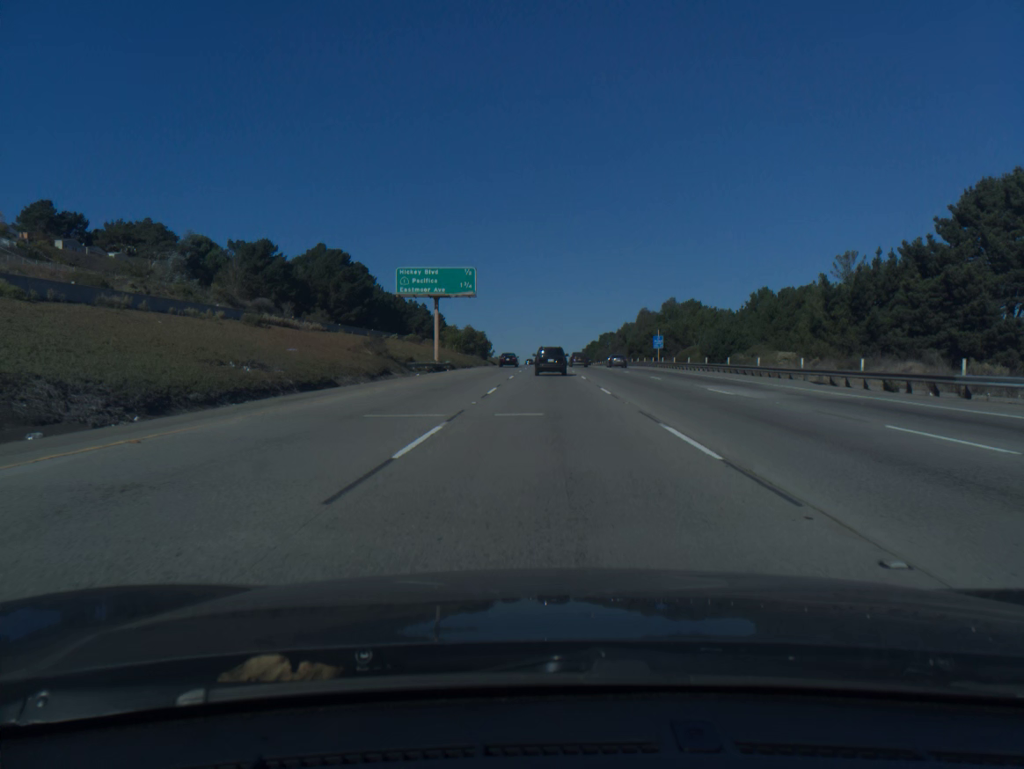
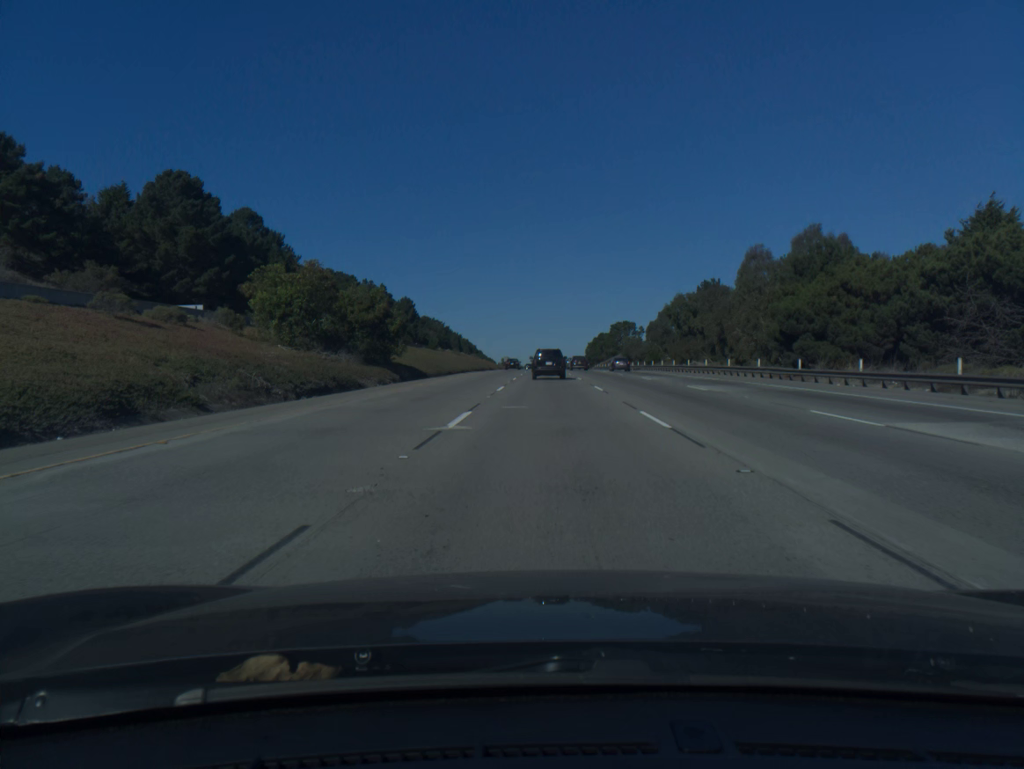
(+0.3, +83.8) m; 0°
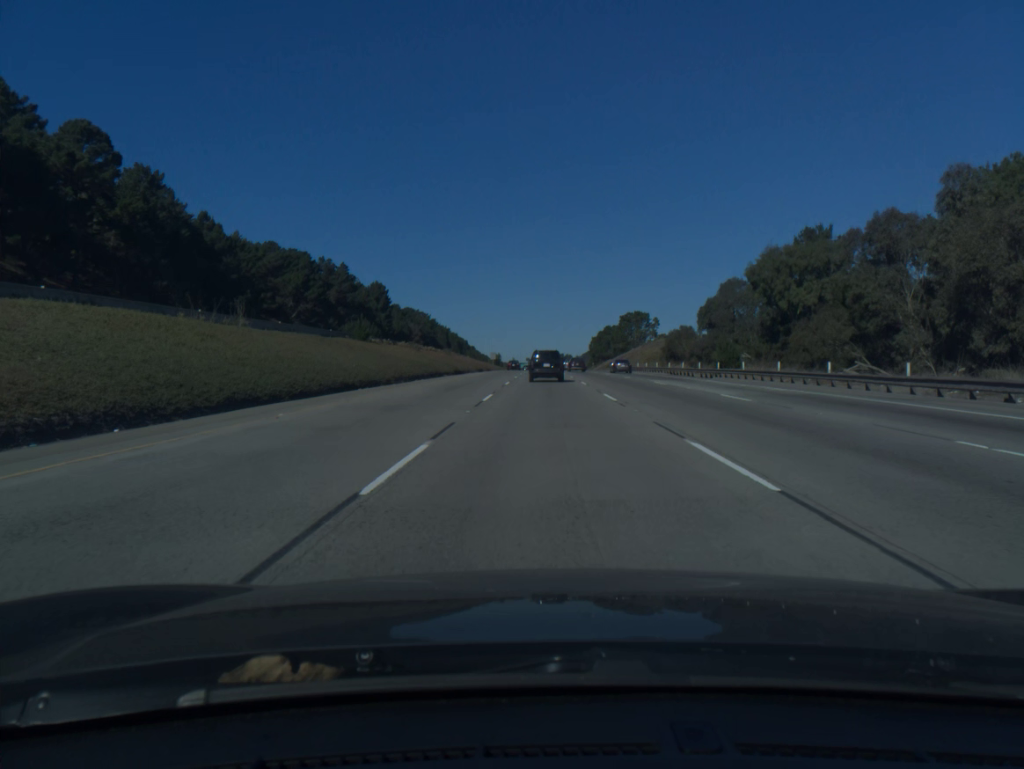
(0.0, +49.9) m; 0°
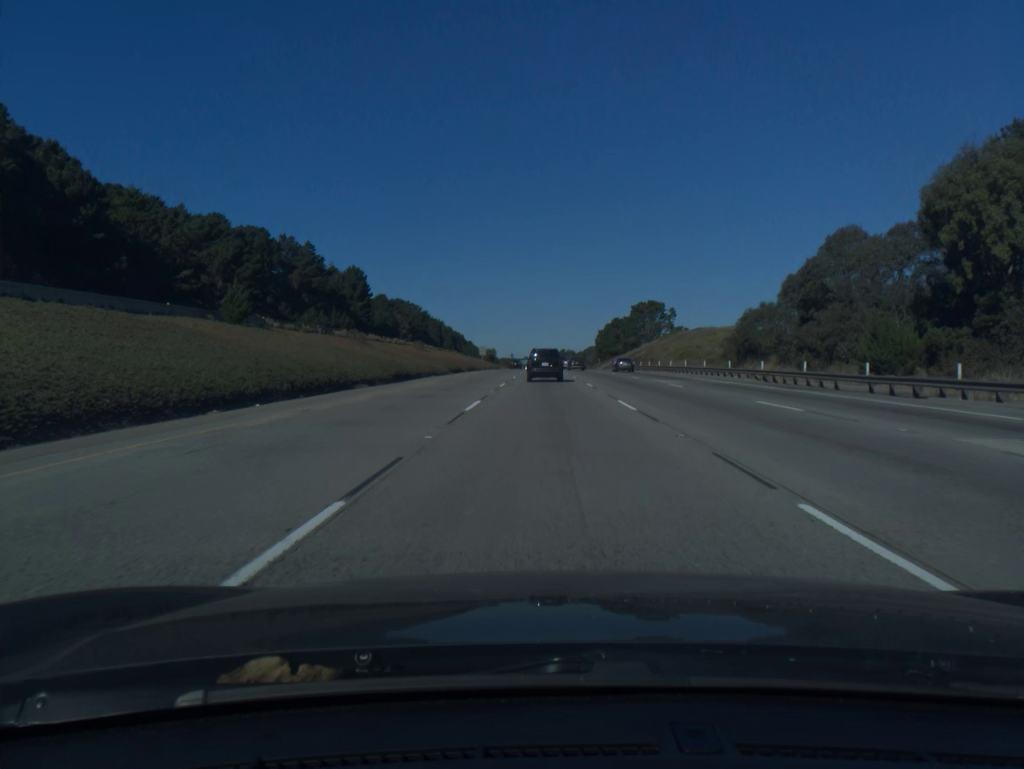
(0.0, +33.5) m; 0°
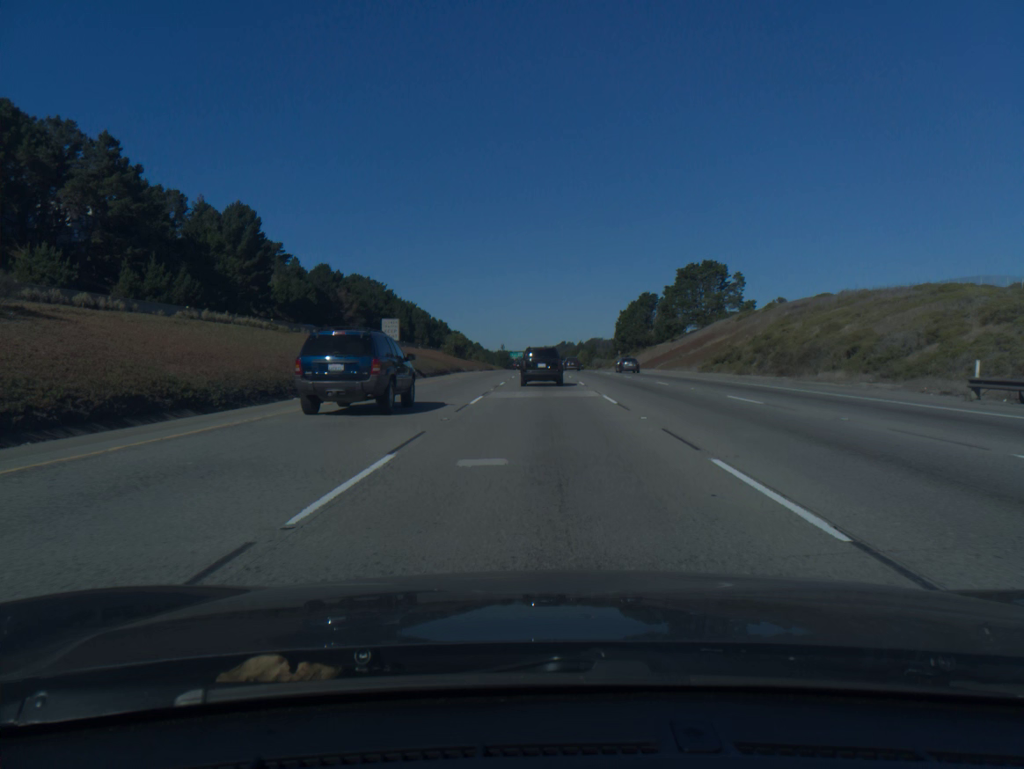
(+0.1, +84.9) m; 0°
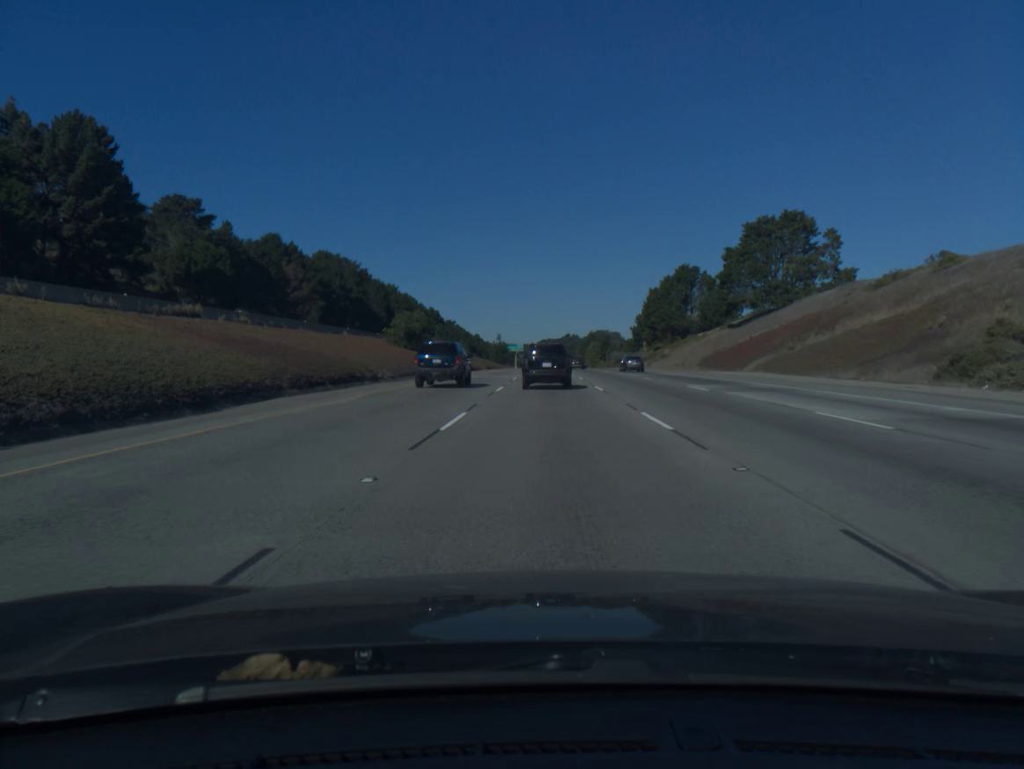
(-0.2, +51.1) m; 0°
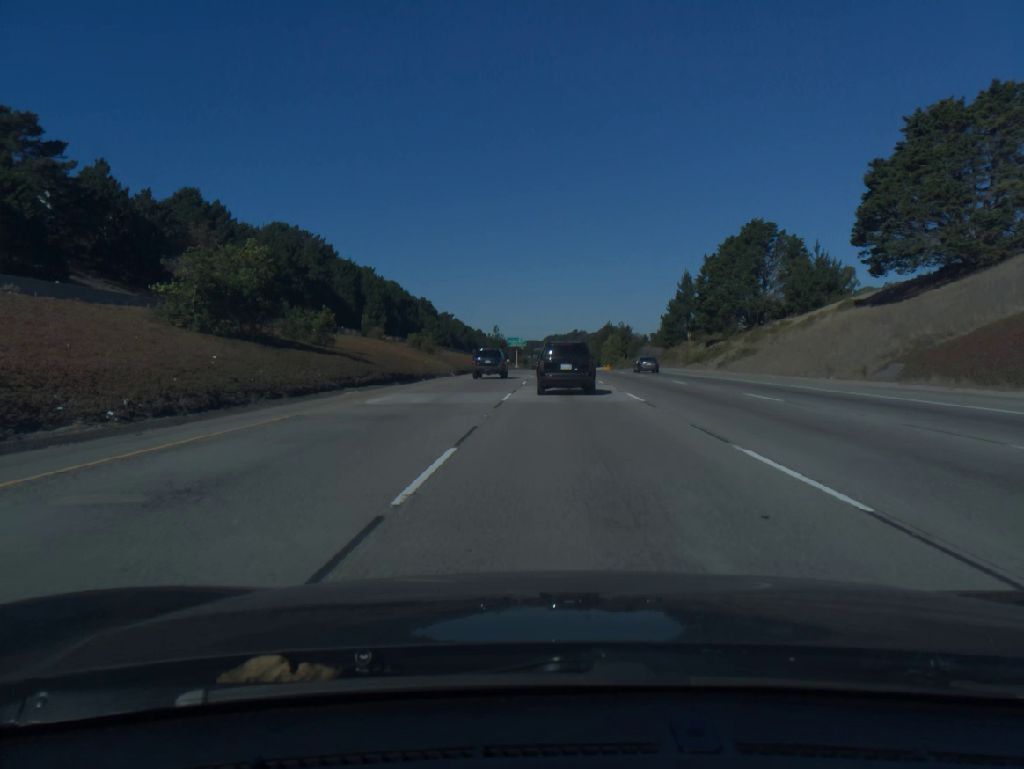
(-0.1, +50.3) m; 0°
